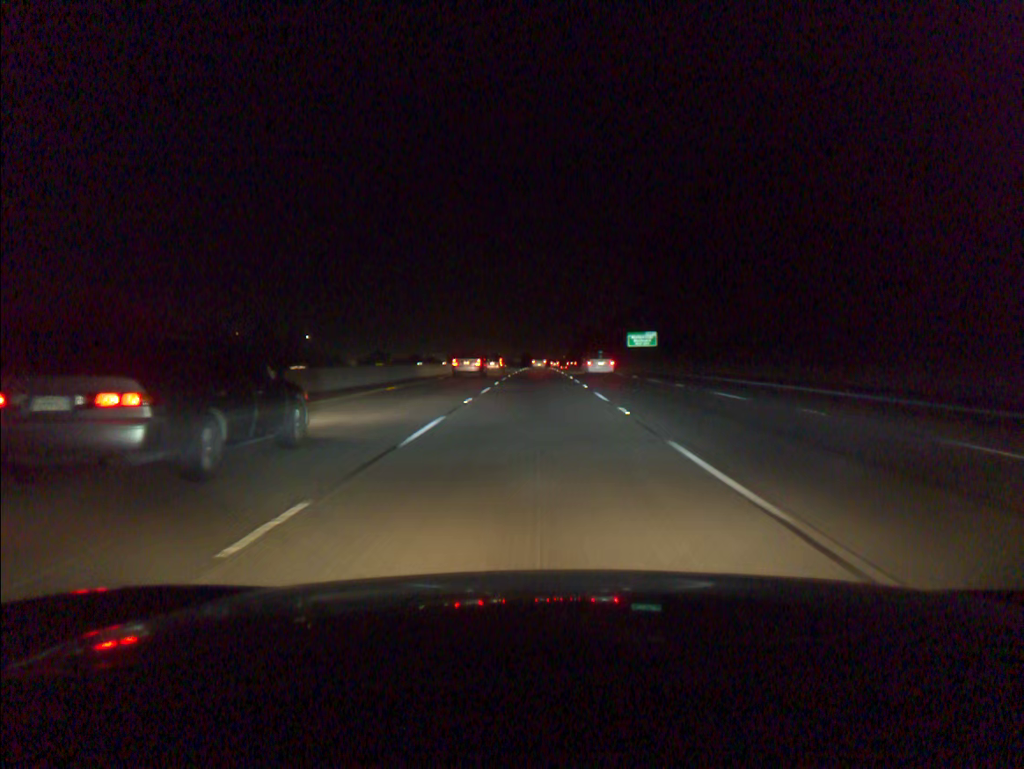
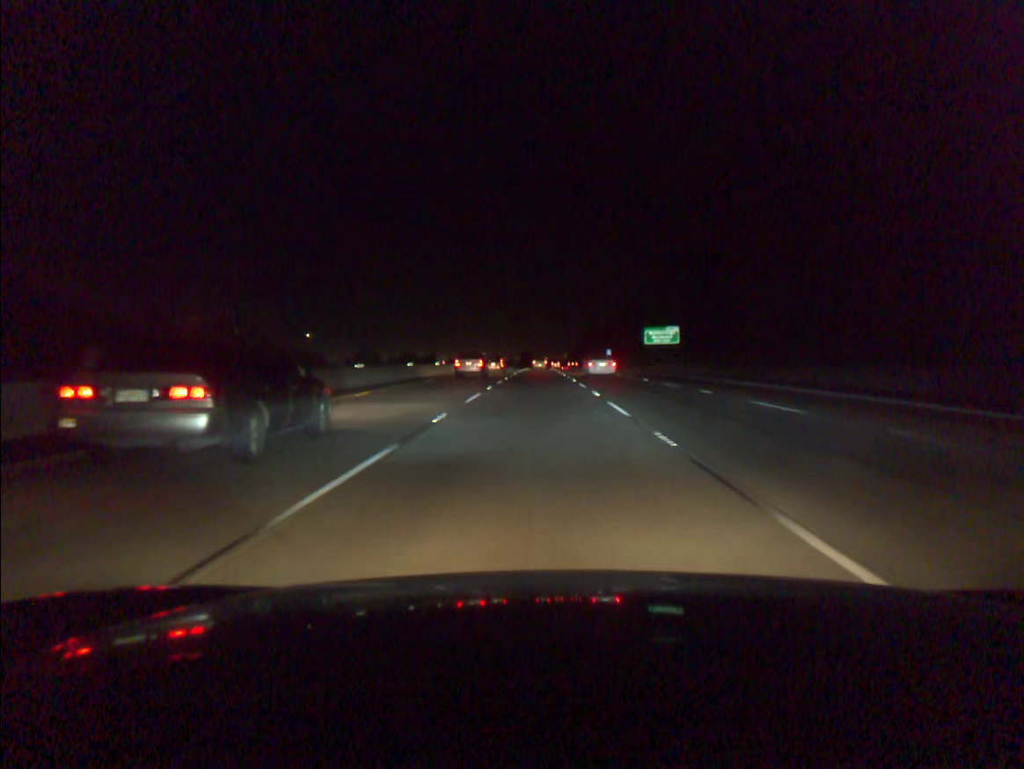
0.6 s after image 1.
(0.0, +19.4) m; 0°
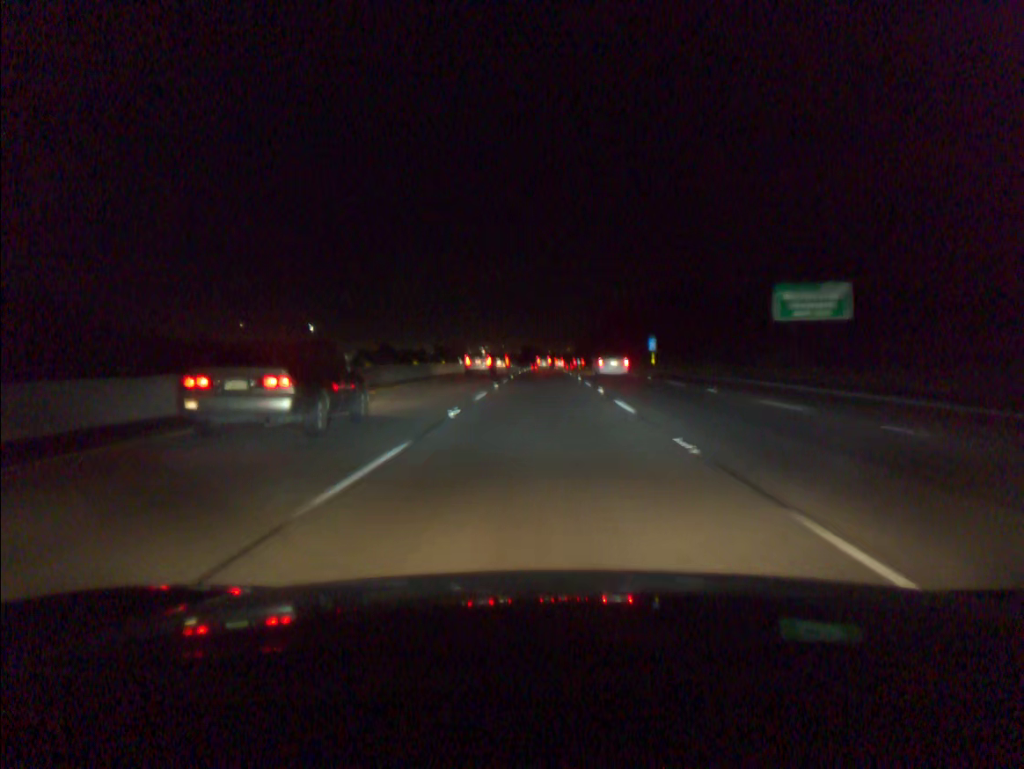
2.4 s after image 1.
(-0.2, +58.4) m; 0°
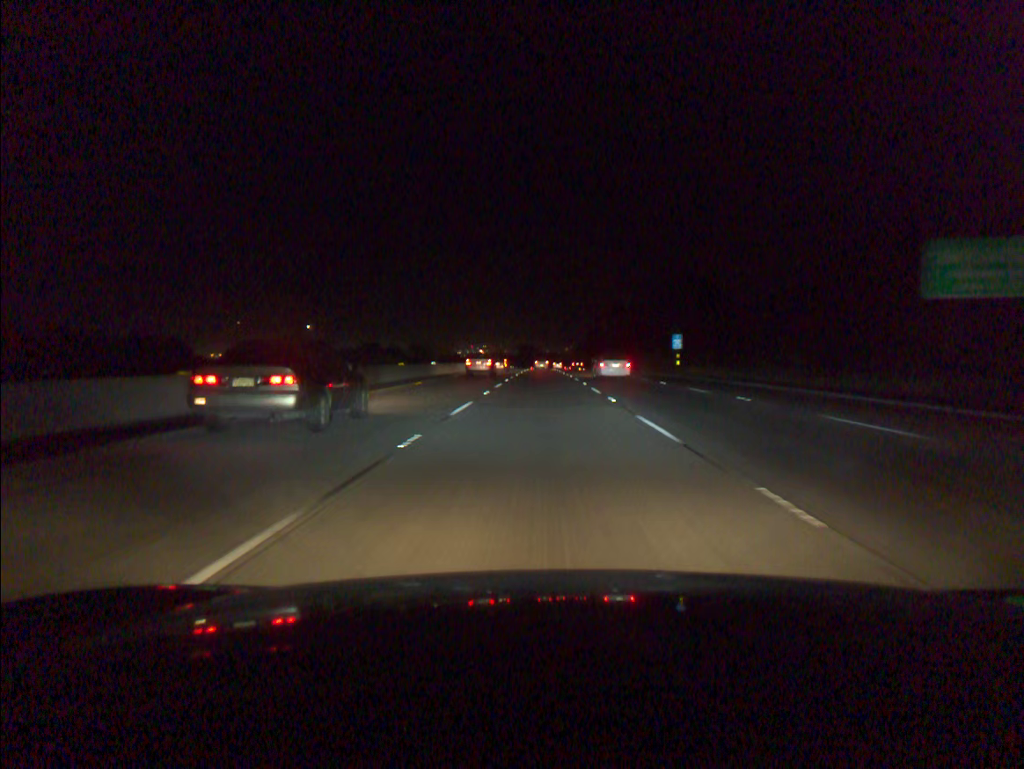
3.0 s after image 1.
(0.0, +19.5) m; 0°
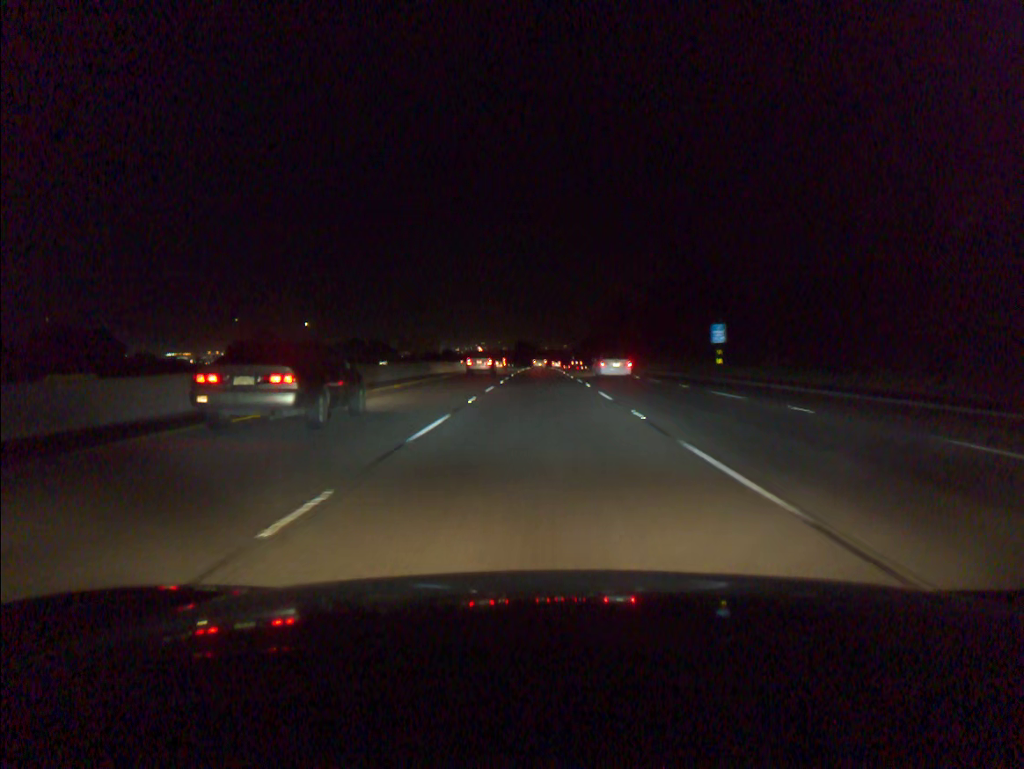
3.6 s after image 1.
(0.0, +19.5) m; 0°
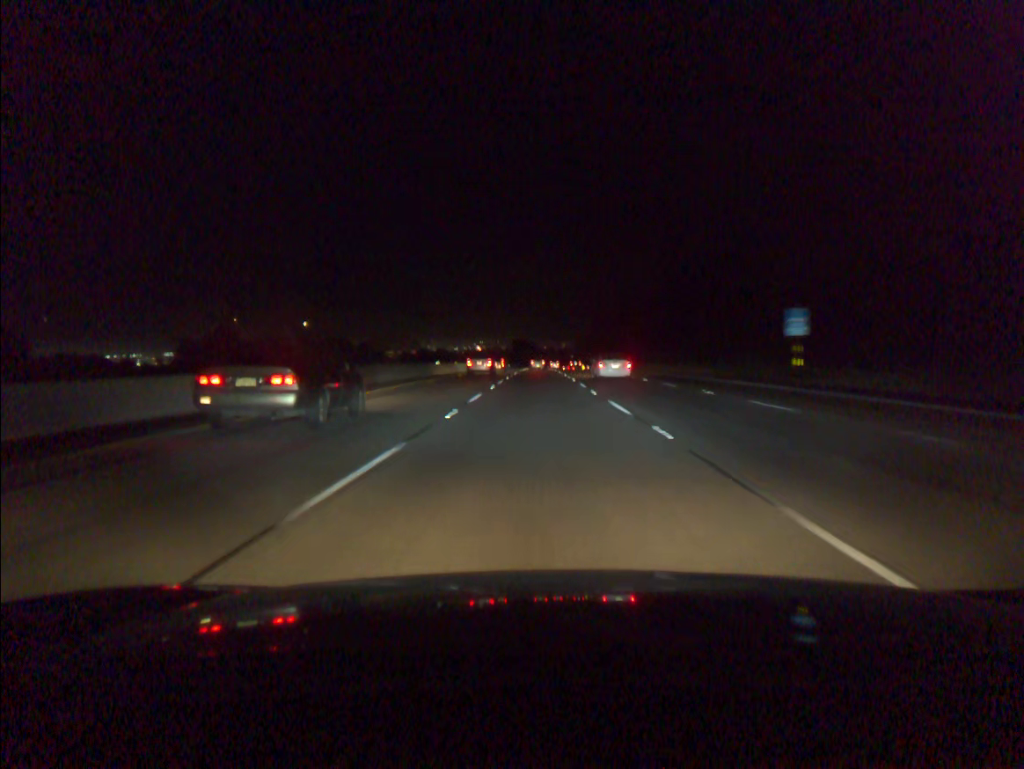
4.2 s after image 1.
(0.0, +19.5) m; 0°
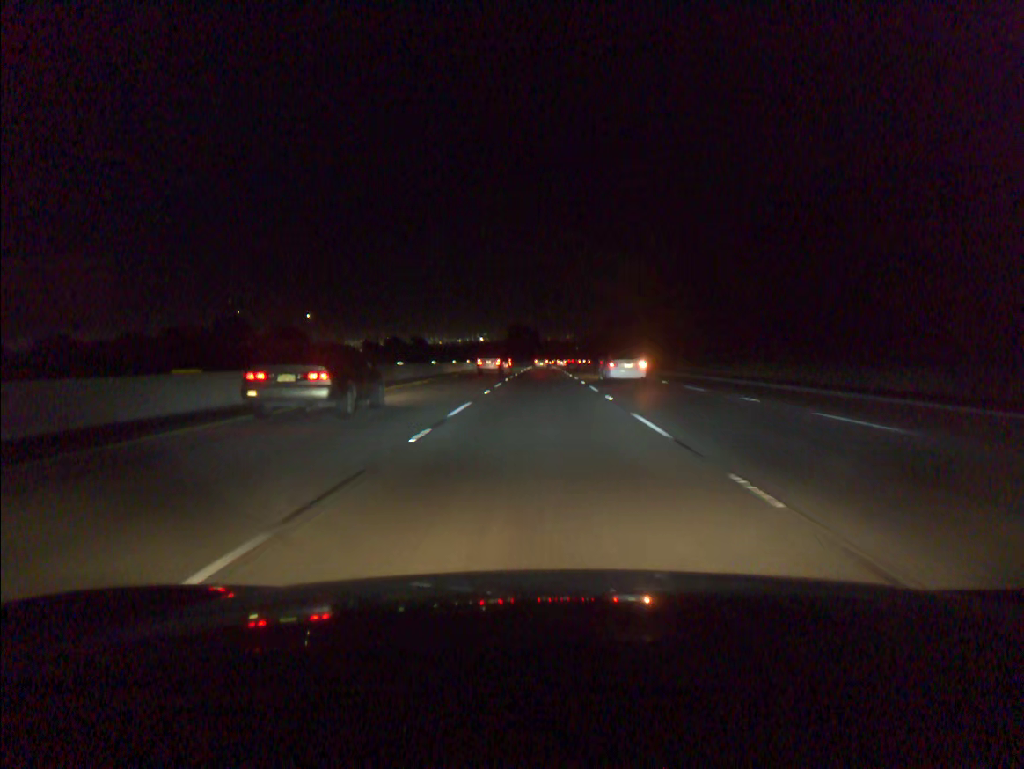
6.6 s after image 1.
(-0.2, +78.3) m; 0°
